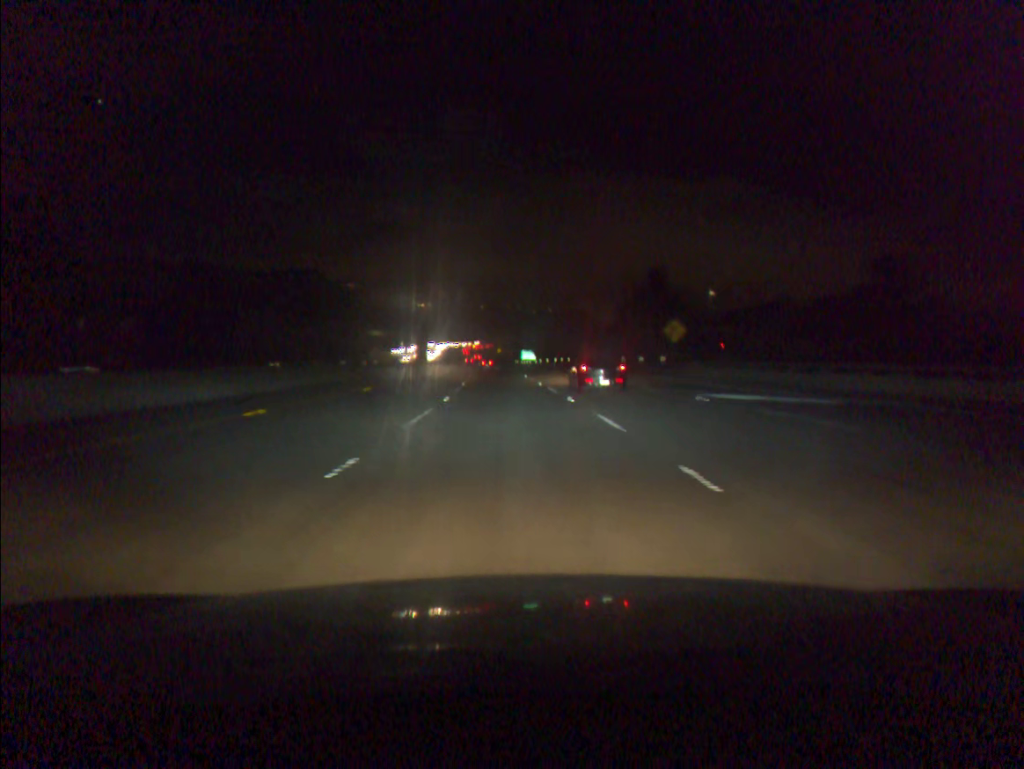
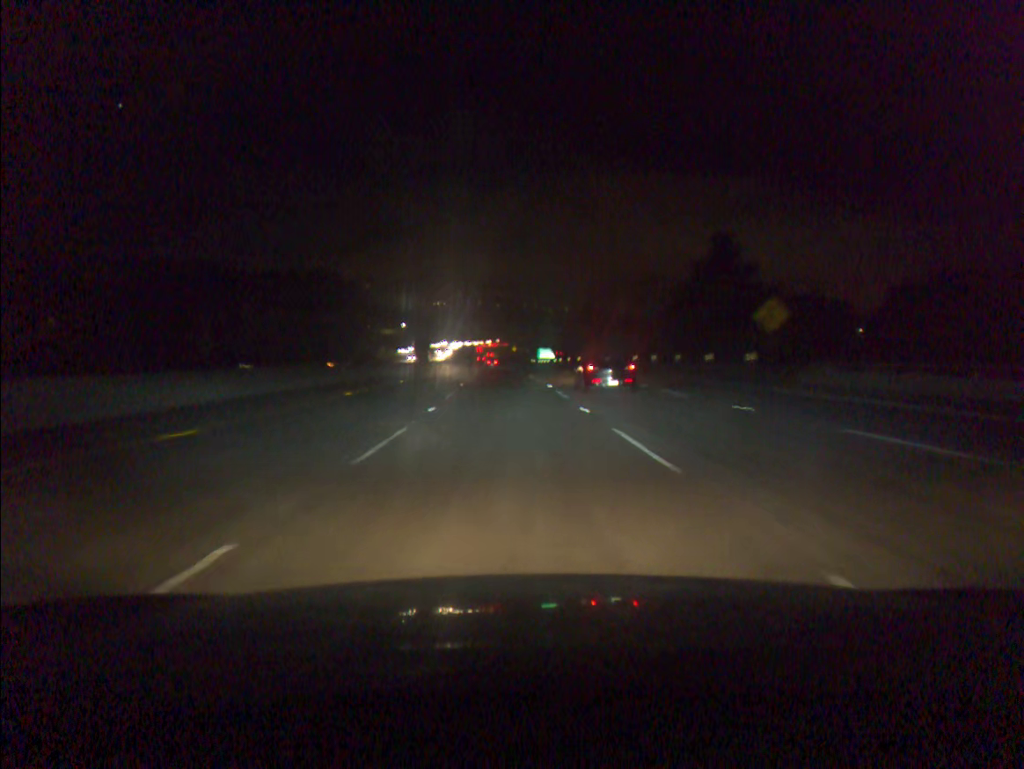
(-0.2, +18.7) m; -1°
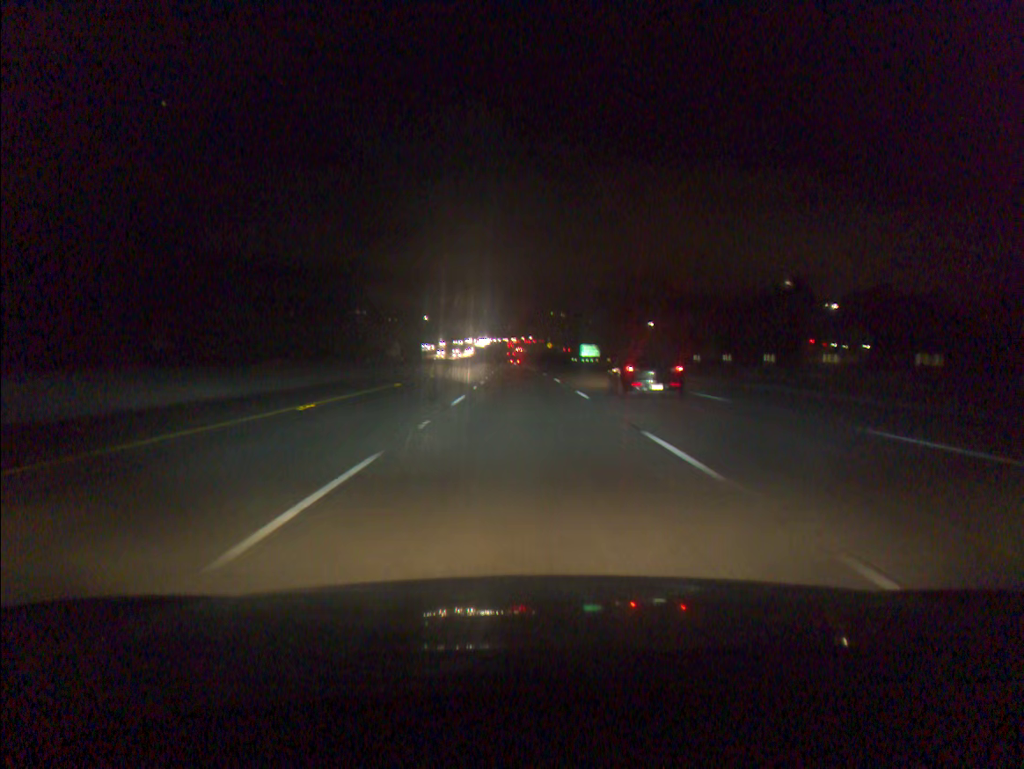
(-0.9, +37.5) m; -2°
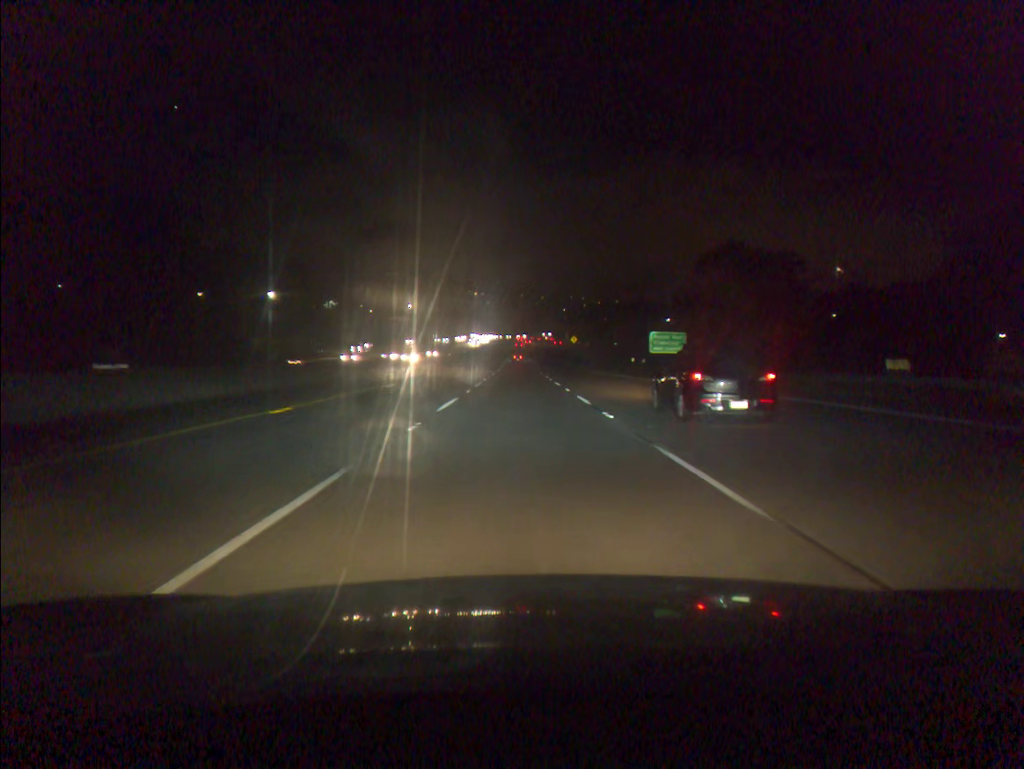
(-0.4, +75.0) m; -1°
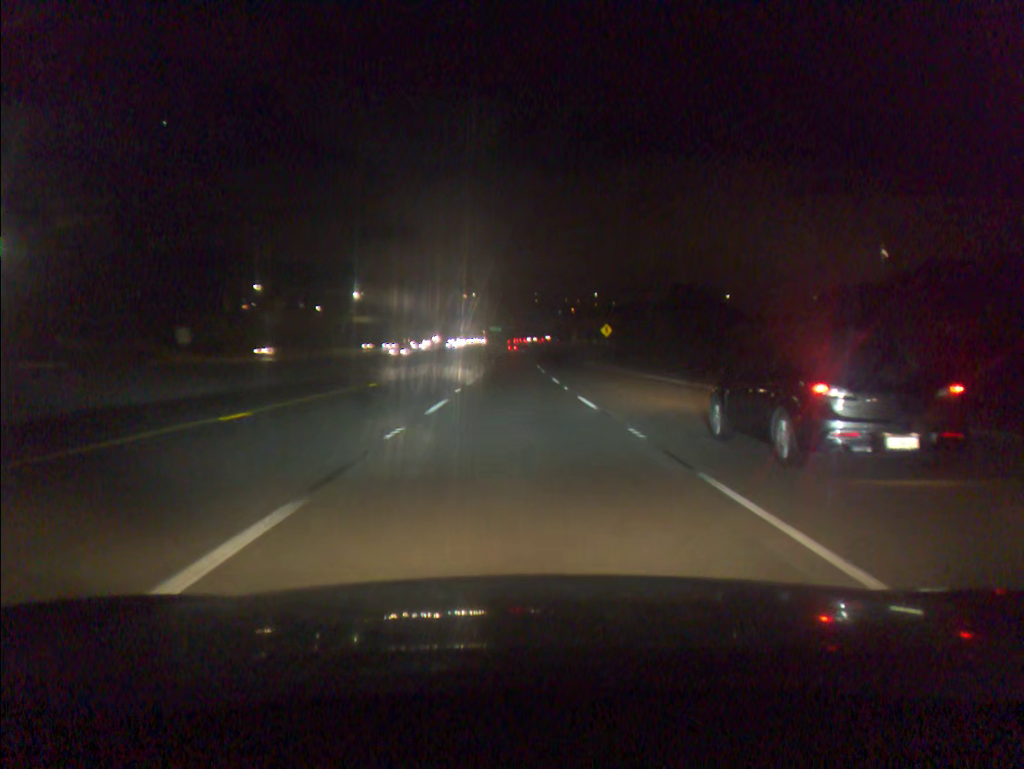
(-0.1, +75.2) m; 0°
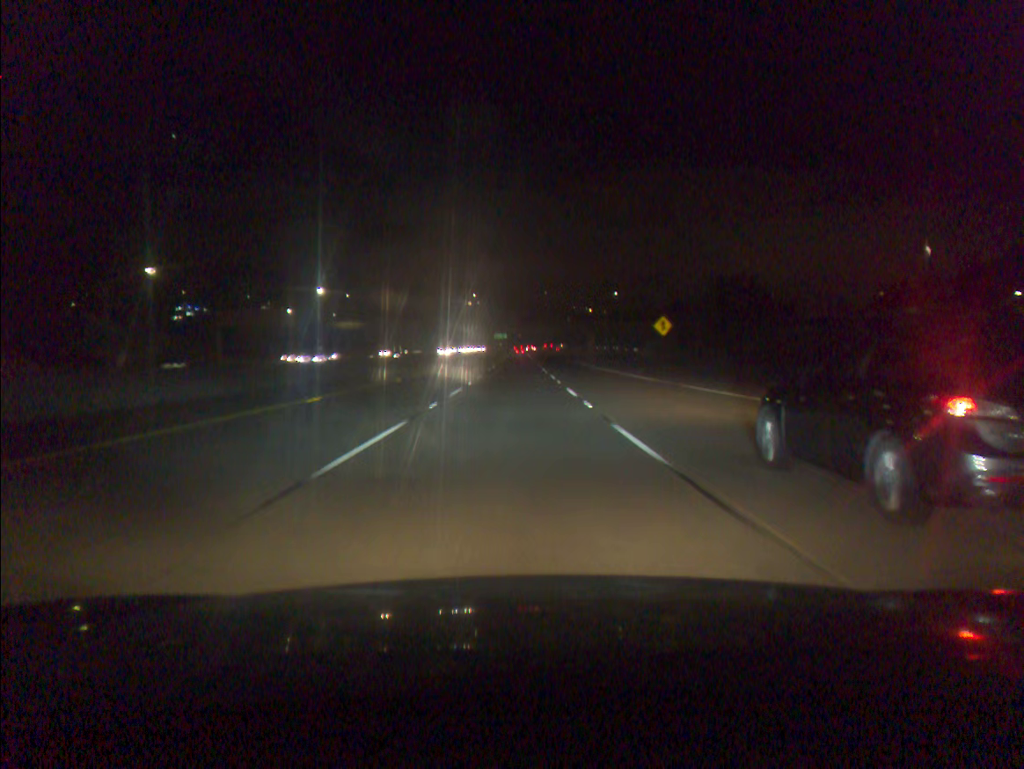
(-0.1, +37.6) m; -1°
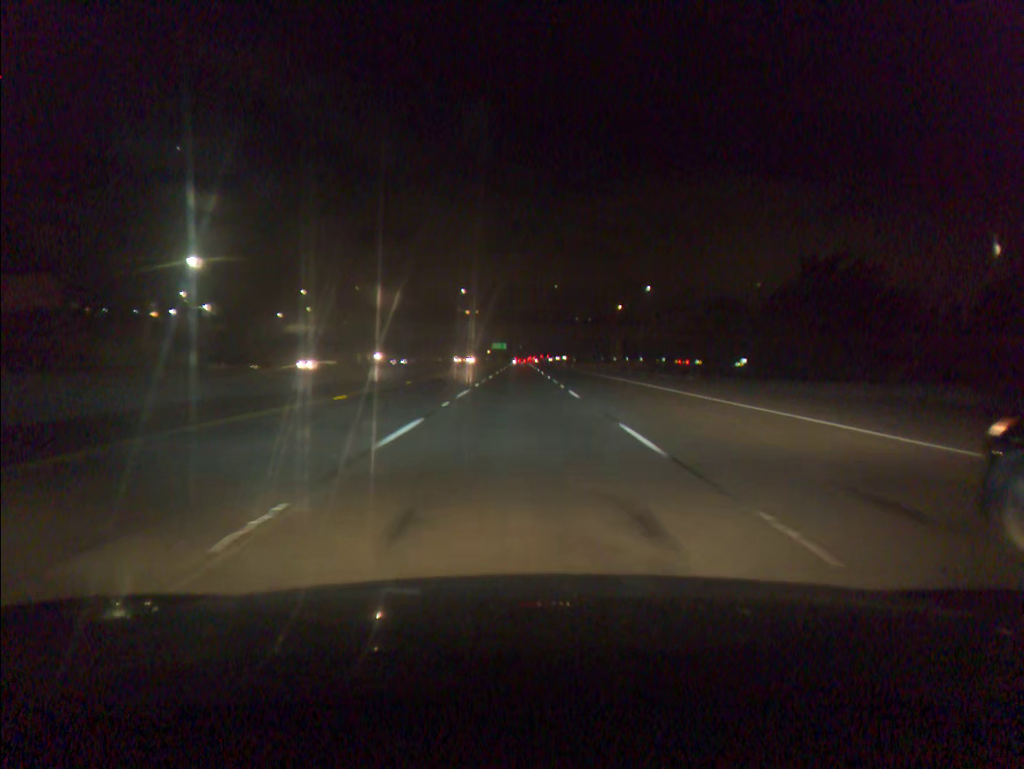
(-0.2, +55.9) m; 0°
